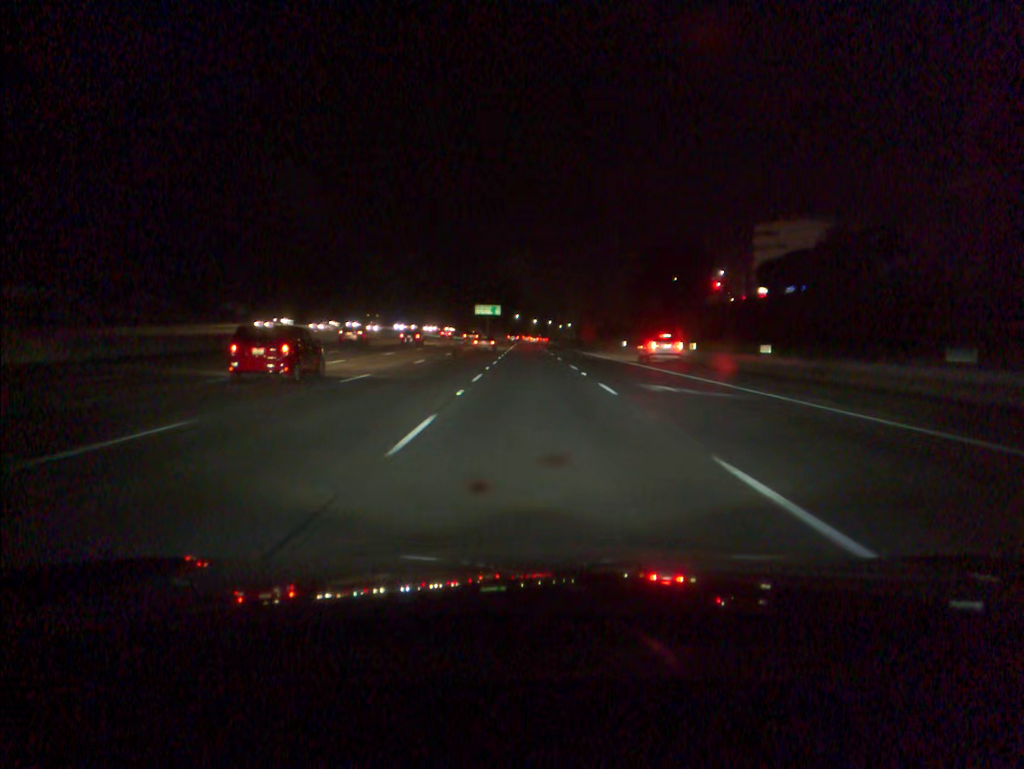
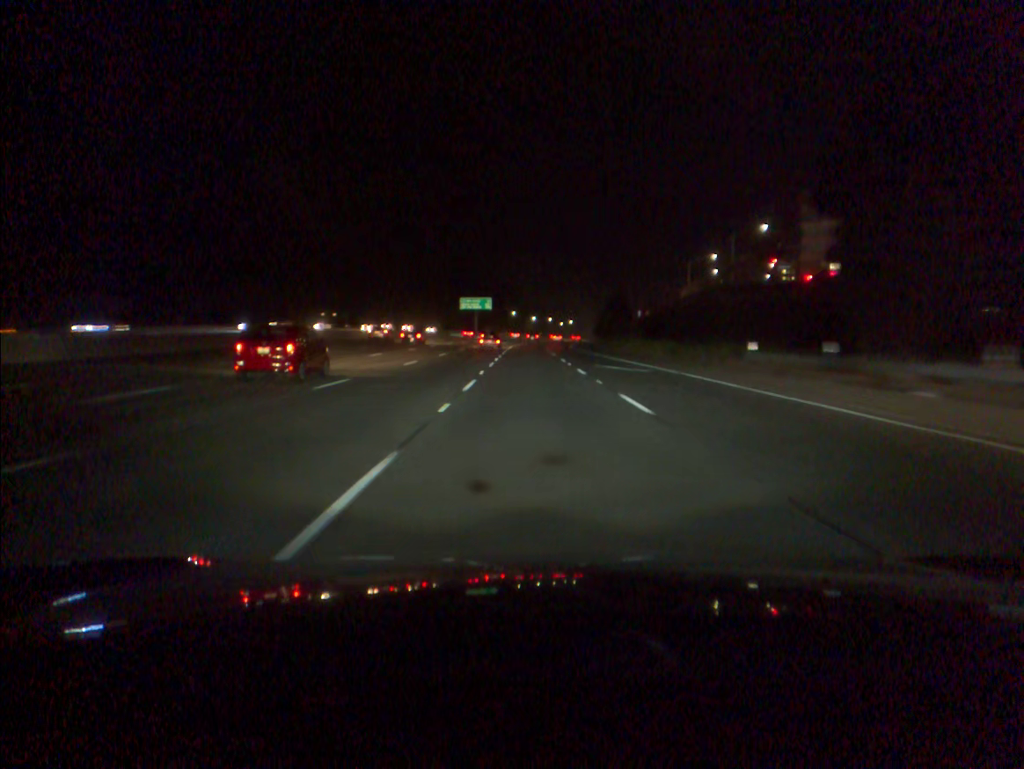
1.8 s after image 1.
(0.0, +47.2) m; 0°
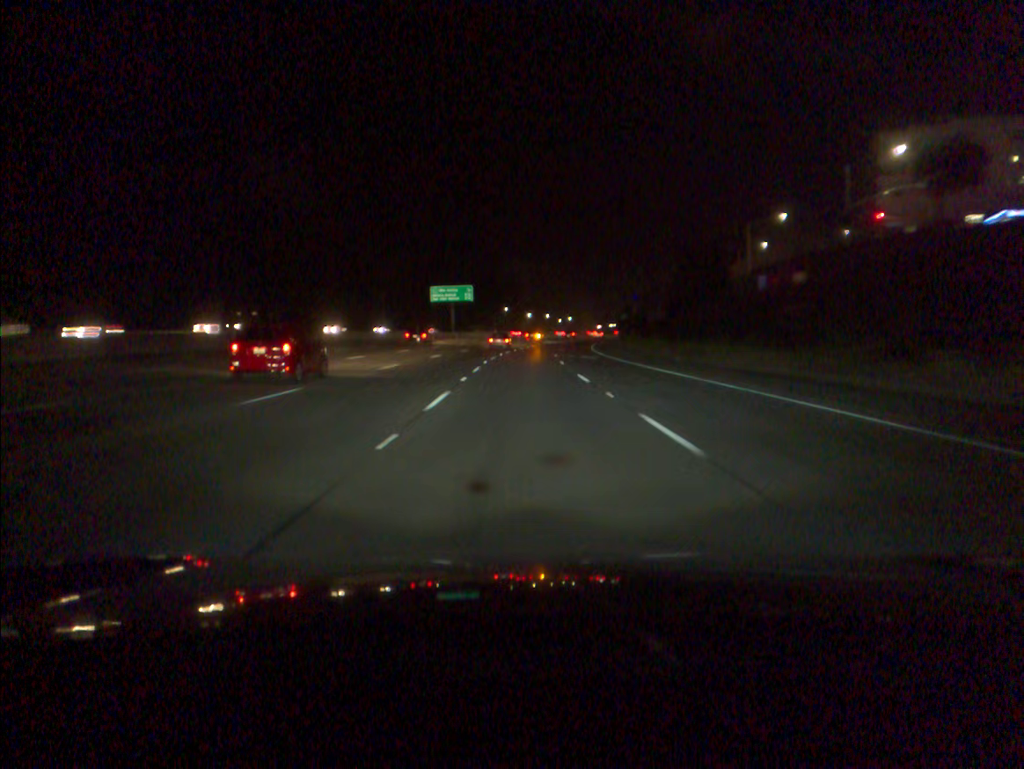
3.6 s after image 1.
(+0.1, +47.5) m; 0°
